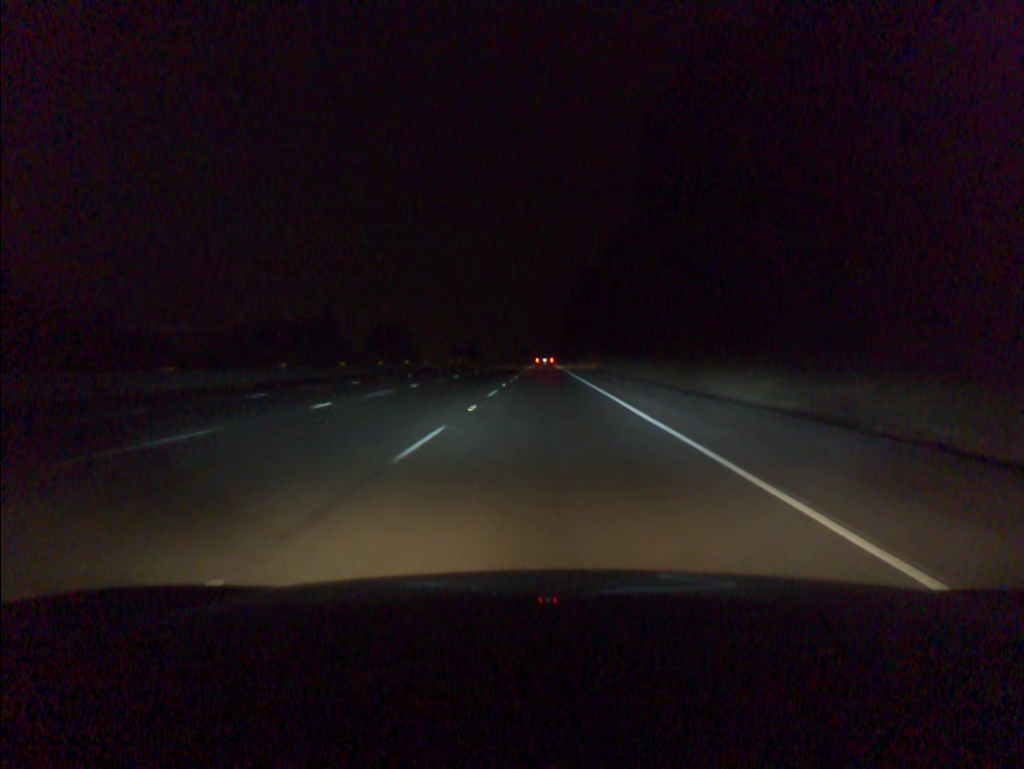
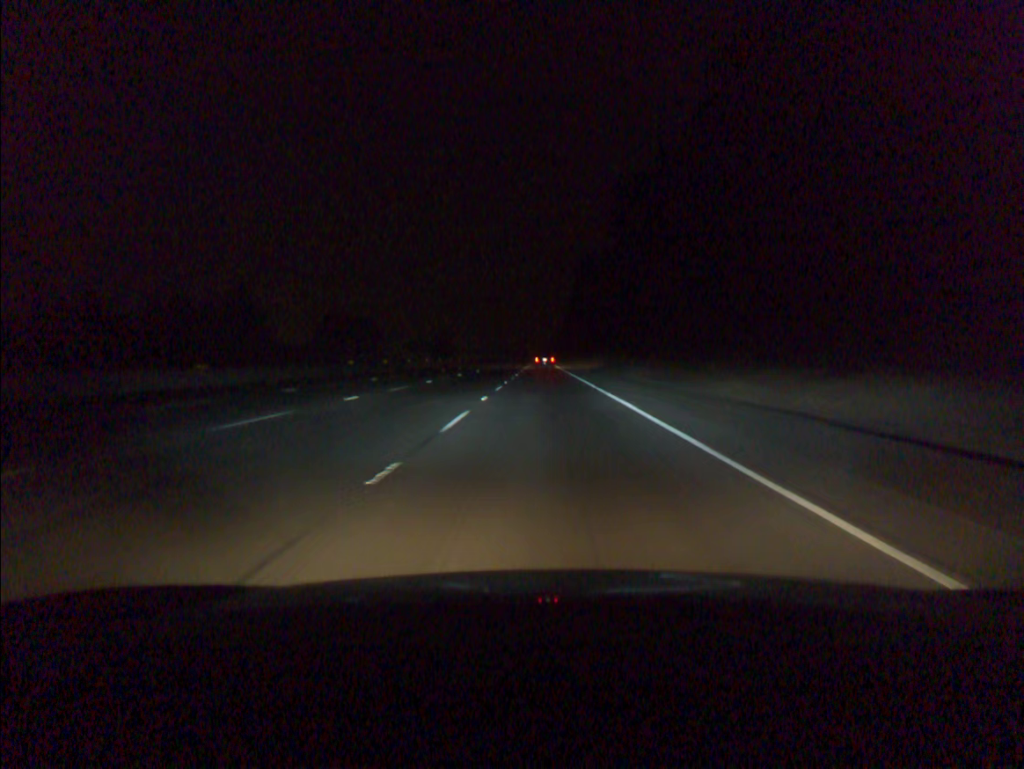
(+0.1, +69.6) m; 0°
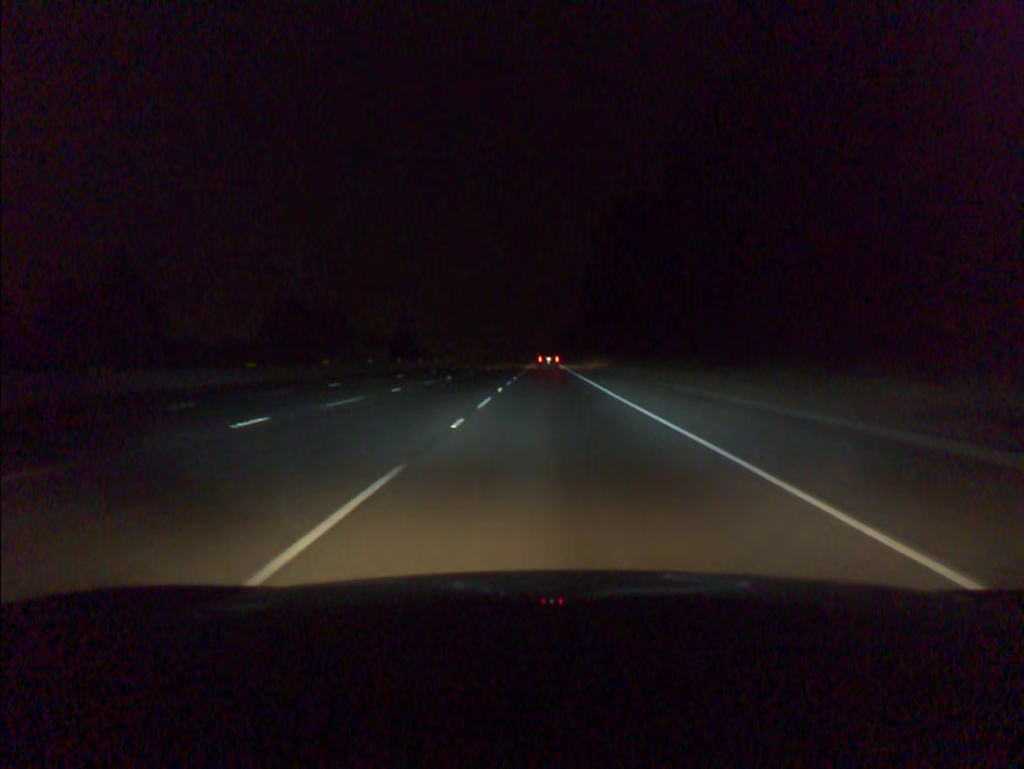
(-0.1, +52.4) m; 0°
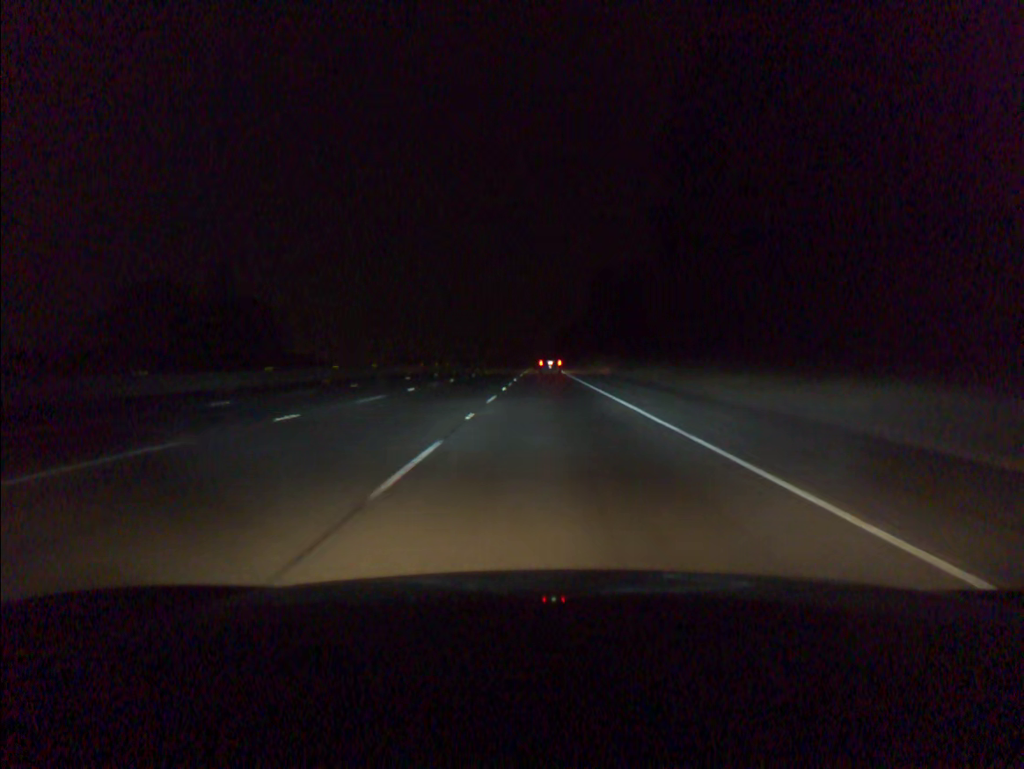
(+0.1, +70.0) m; 0°
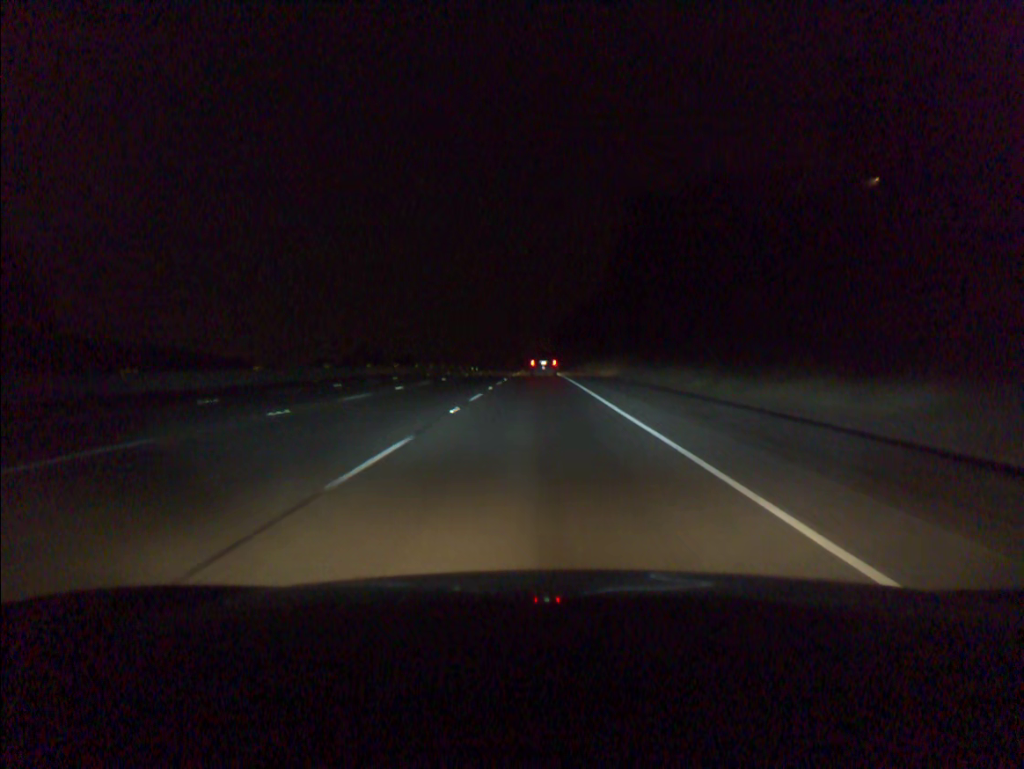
(+0.3, +87.5) m; 0°
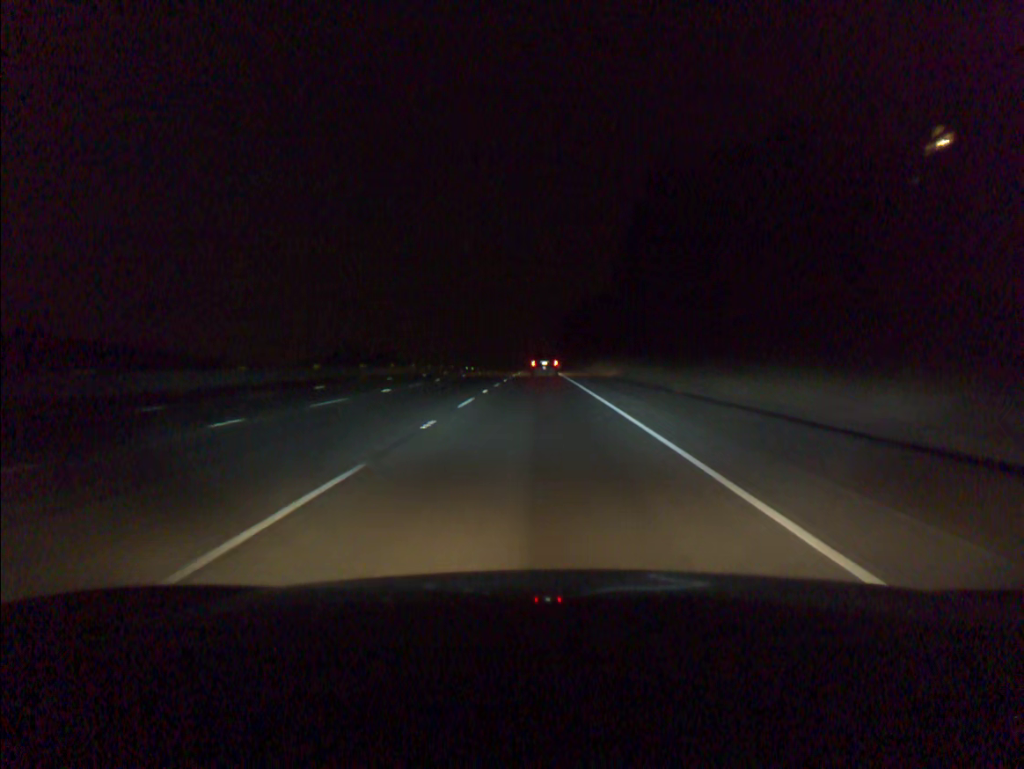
(0.0, +17.5) m; 0°
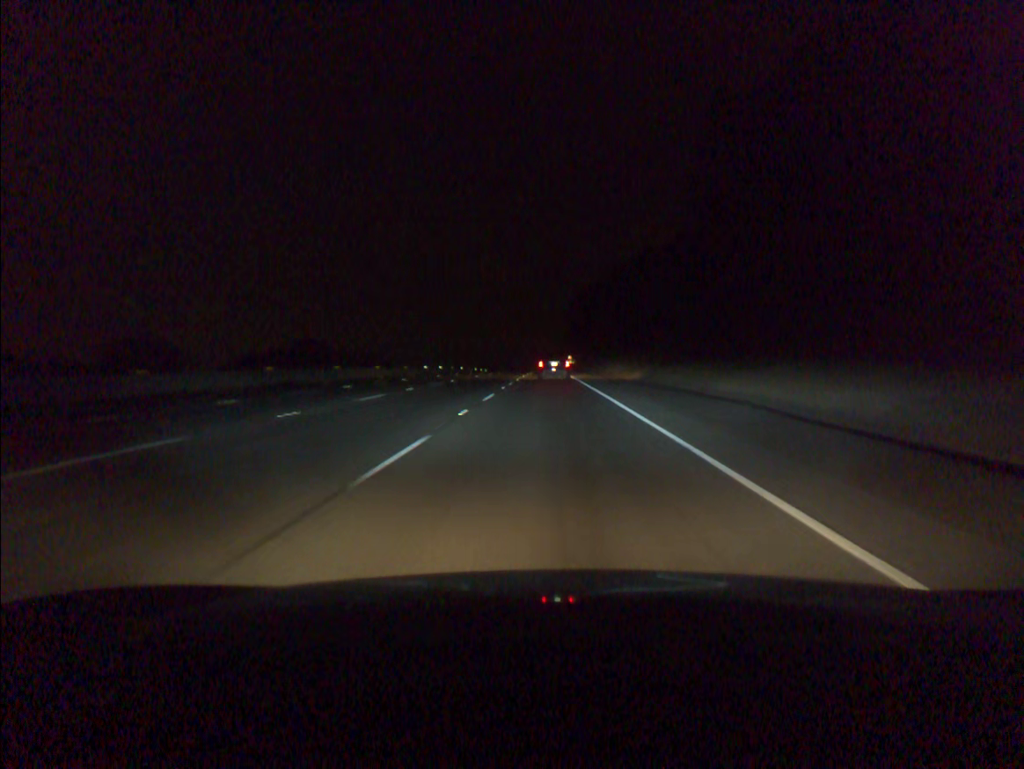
(-0.3, +69.8) m; -1°
